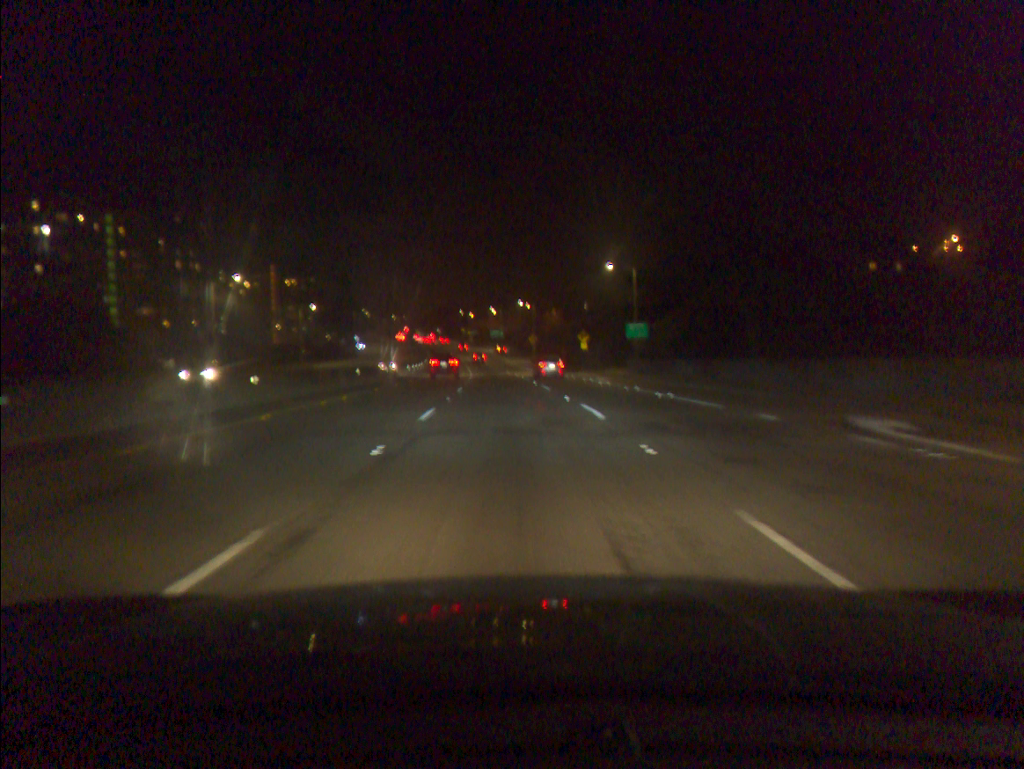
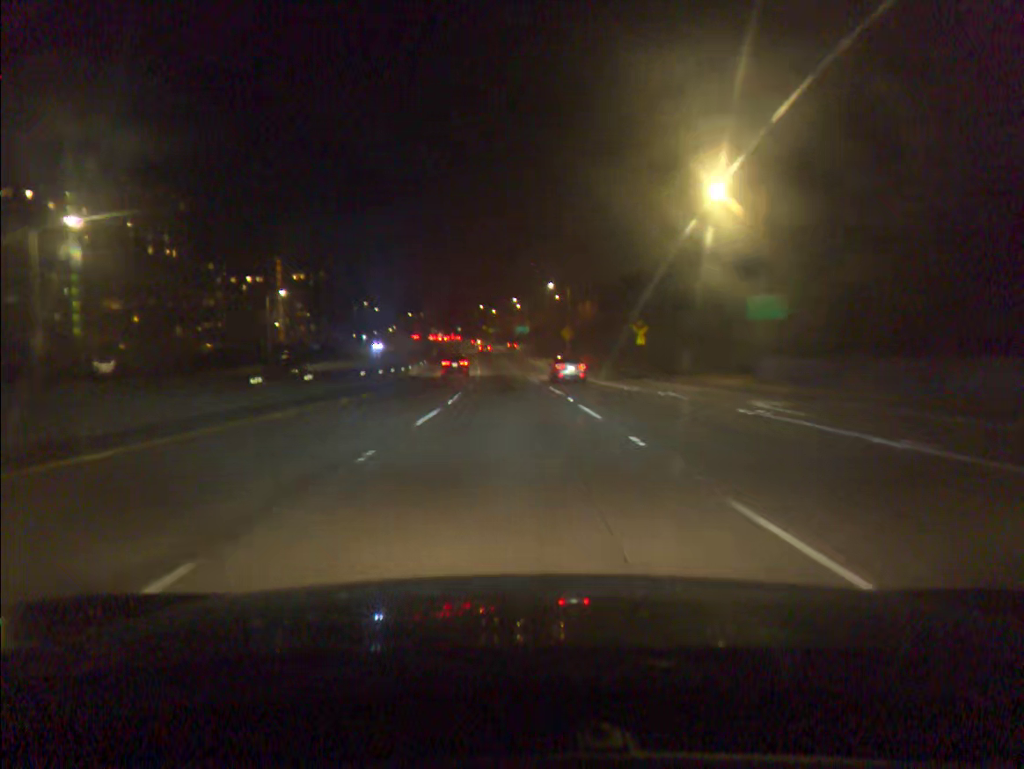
(-0.5, +30.6) m; -2°
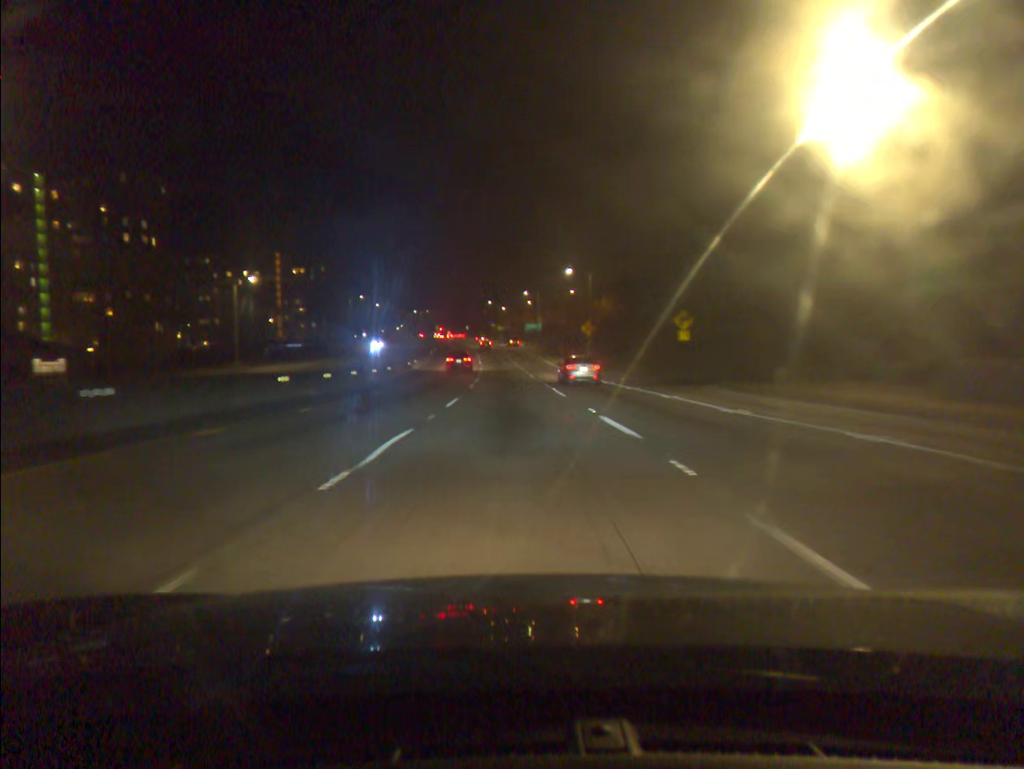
(-0.1, +15.3) m; -1°
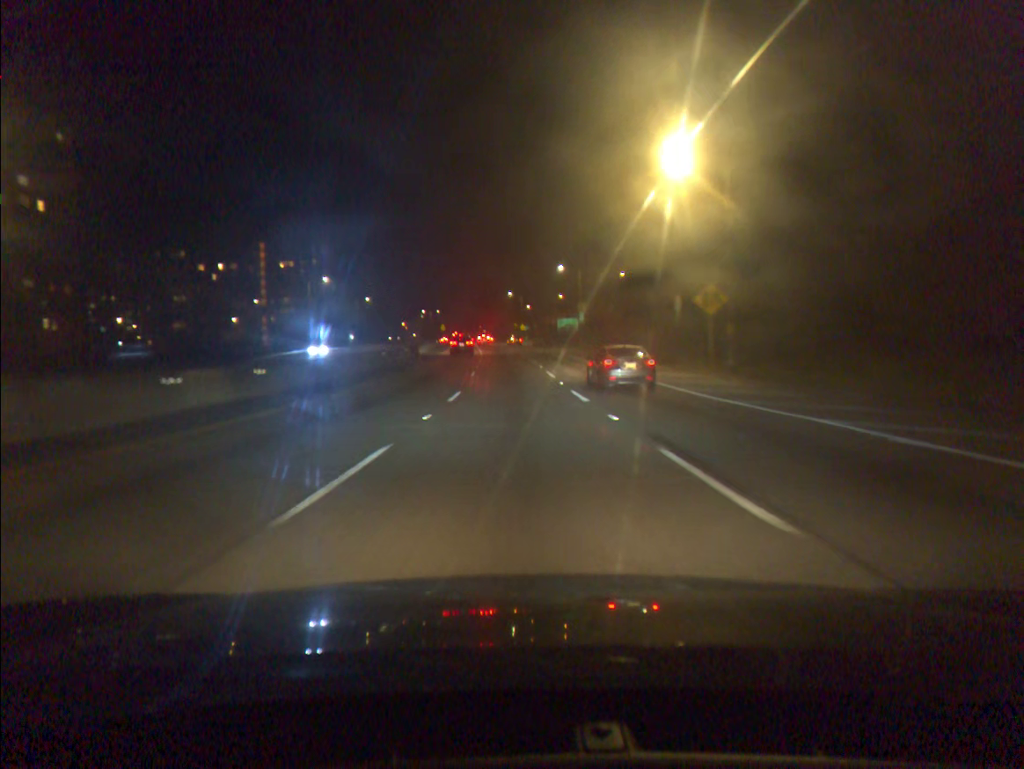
(-0.7, +45.4) m; -2°
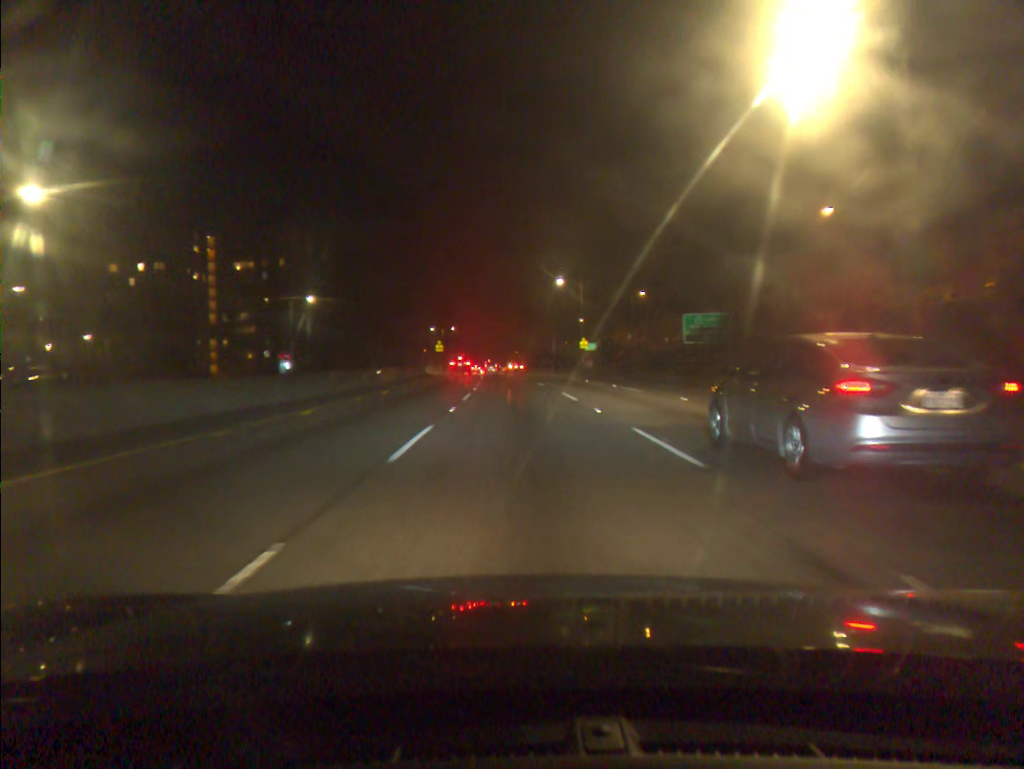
(-1.9, +70.1) m; -3°
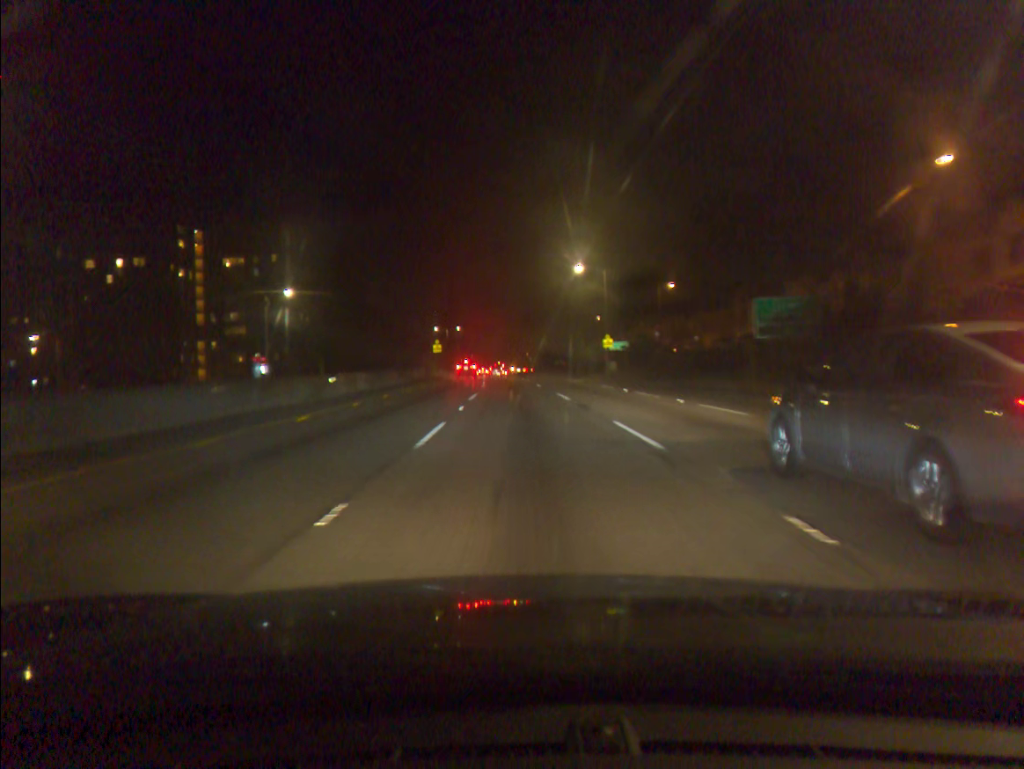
(-0.1, +13.0) m; -1°
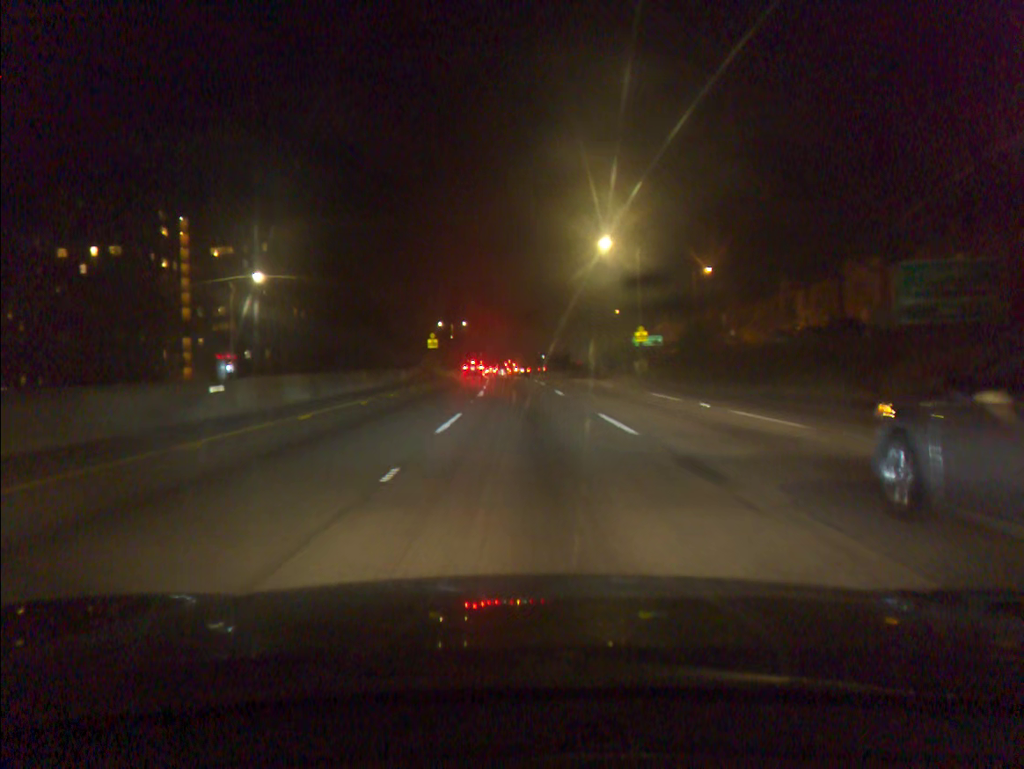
(-0.1, +12.7) m; -1°
